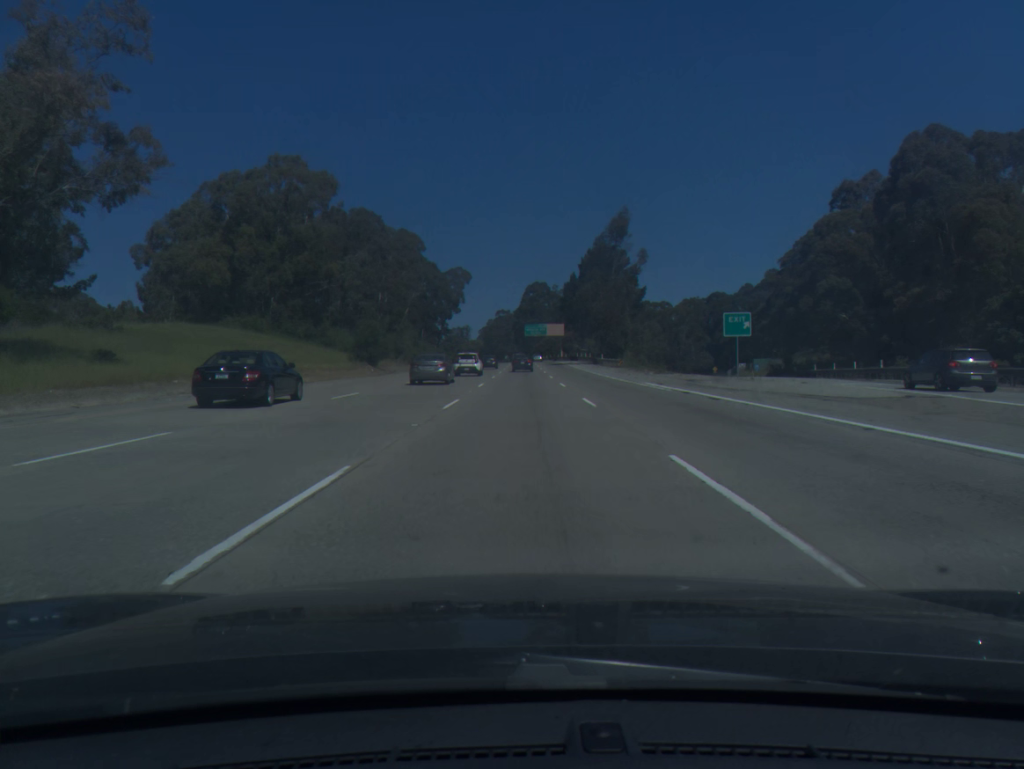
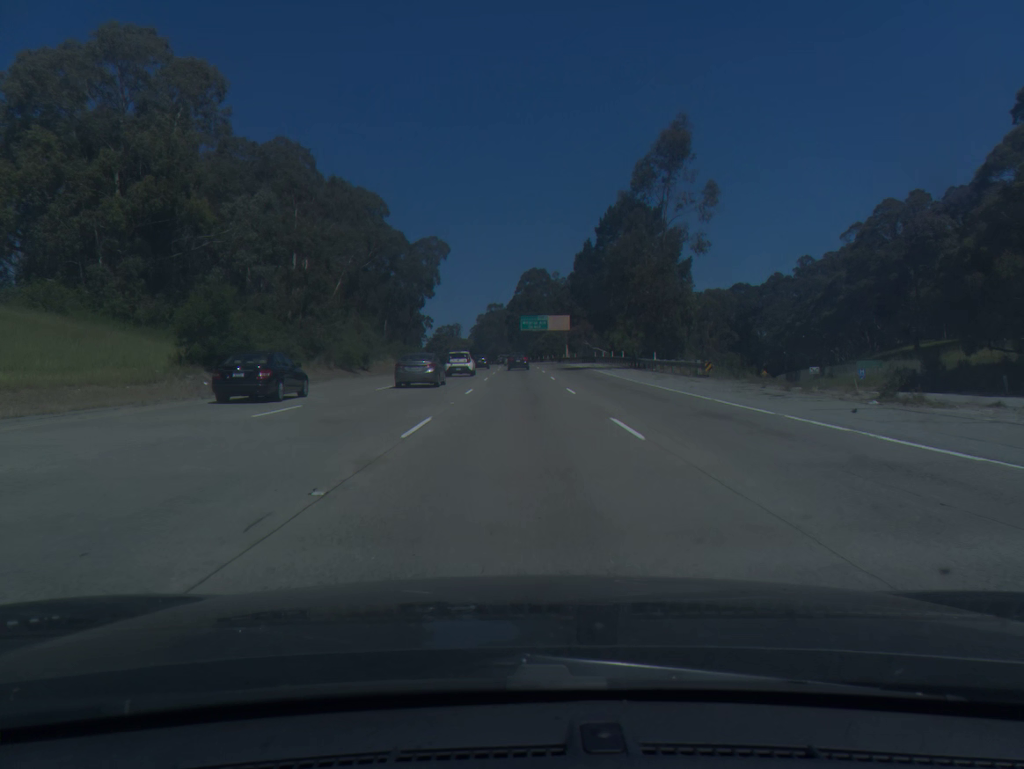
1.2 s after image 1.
(0.0, +36.0) m; 0°
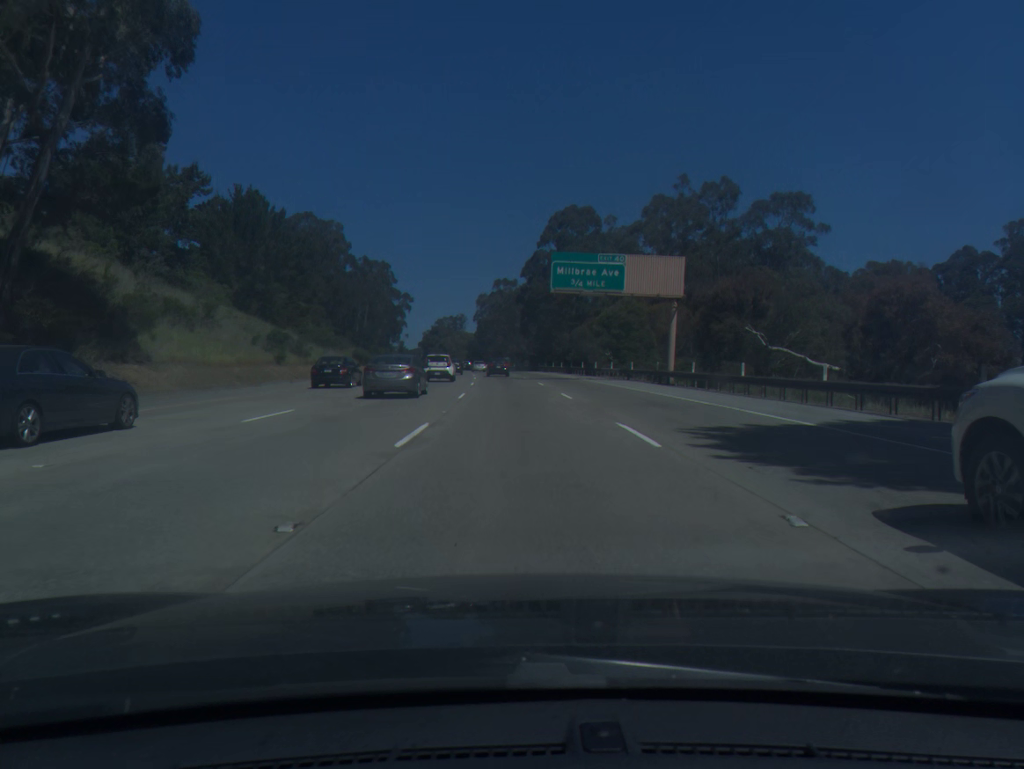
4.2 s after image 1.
(-0.5, +88.8) m; -1°
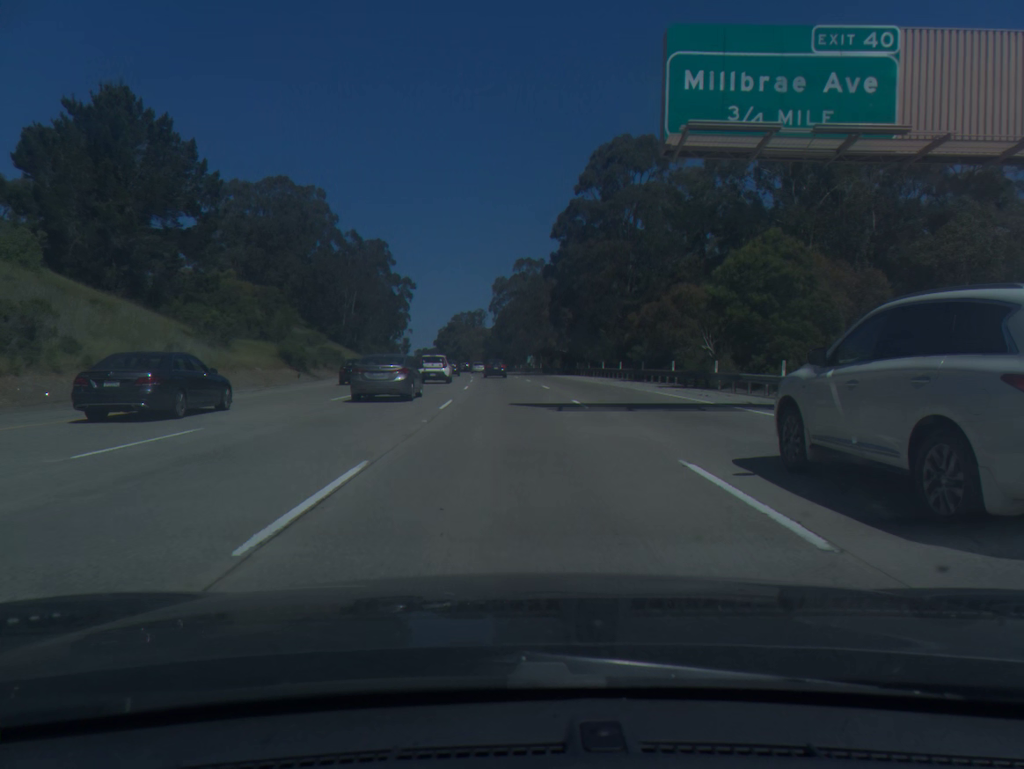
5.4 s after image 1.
(-0.5, +35.3) m; -2°
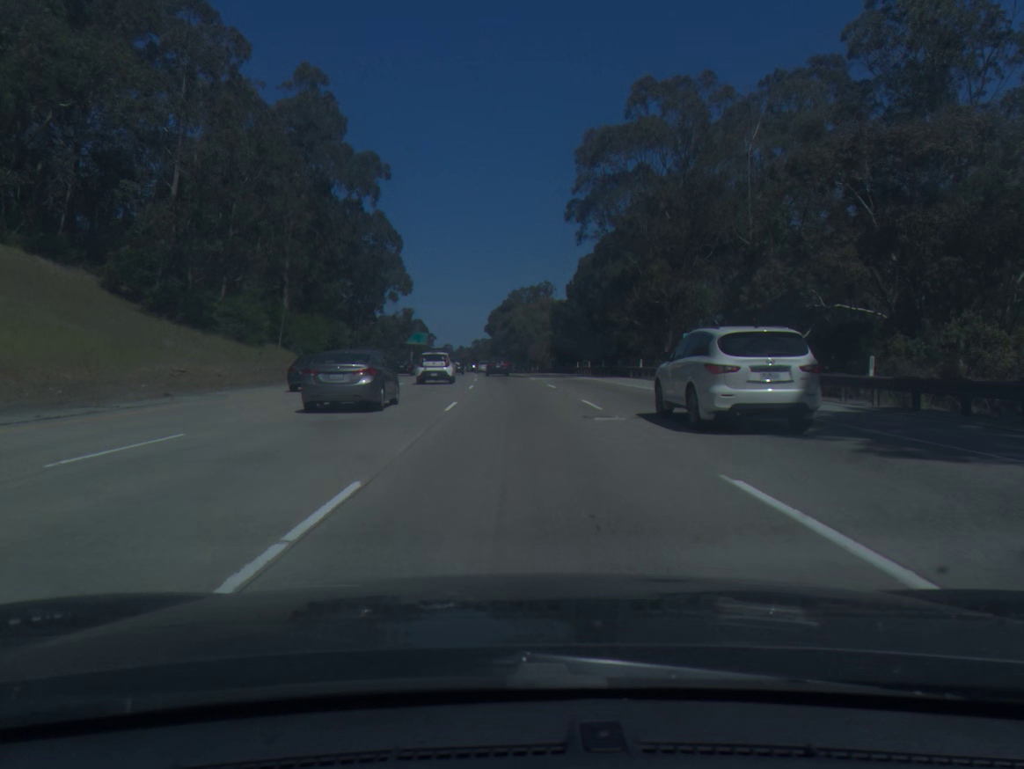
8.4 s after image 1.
(-4.0, +88.7) m; -5°
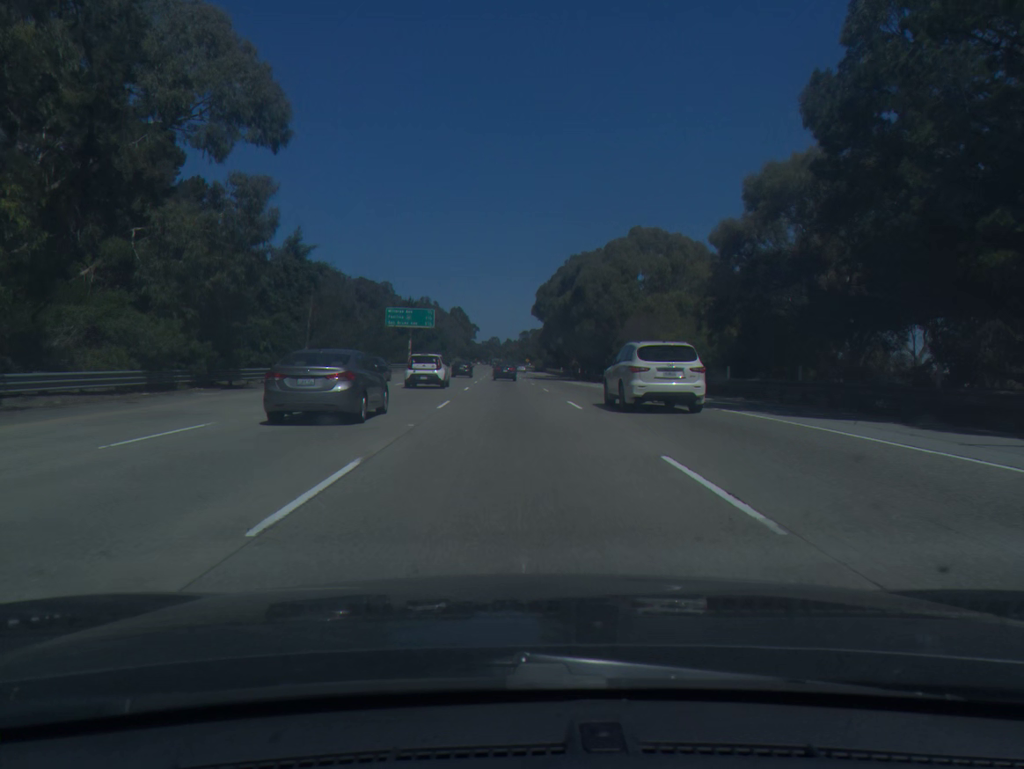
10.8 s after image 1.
(-2.1, +71.5) m; -4°
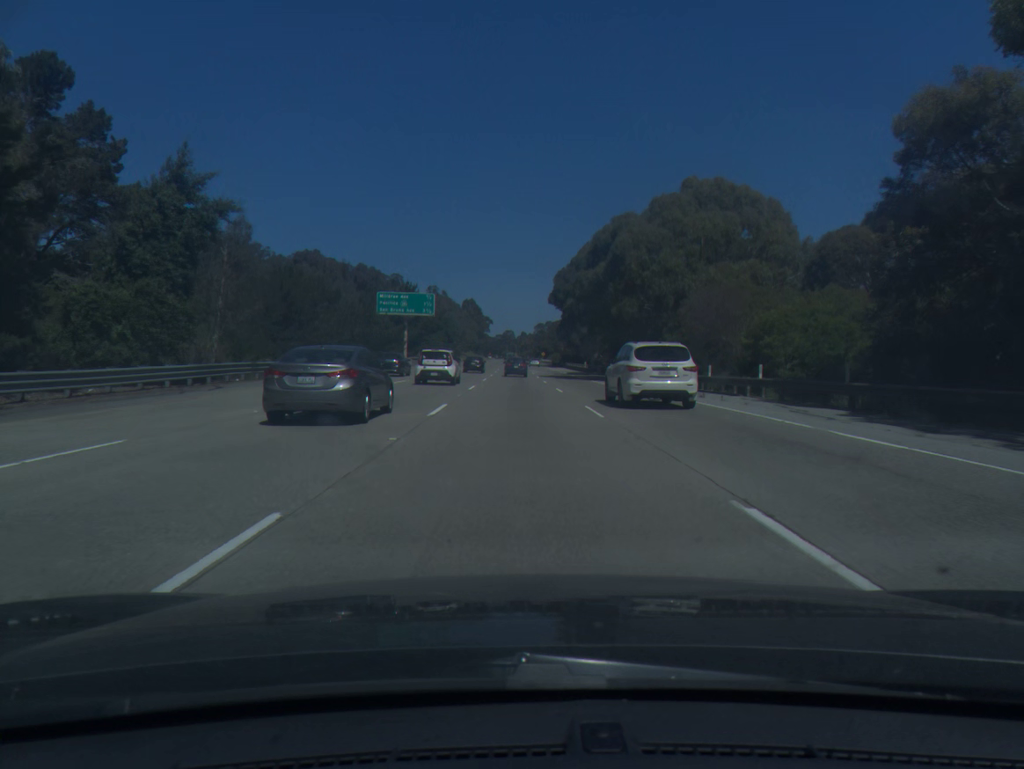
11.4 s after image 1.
(-0.2, +17.9) m; -1°
